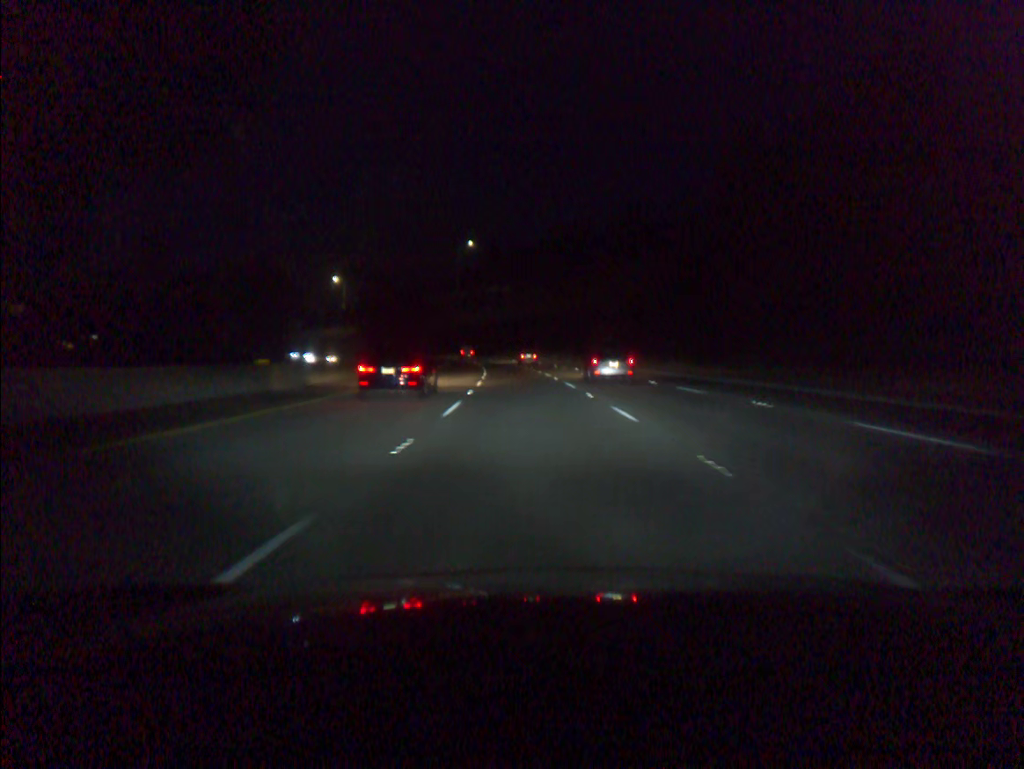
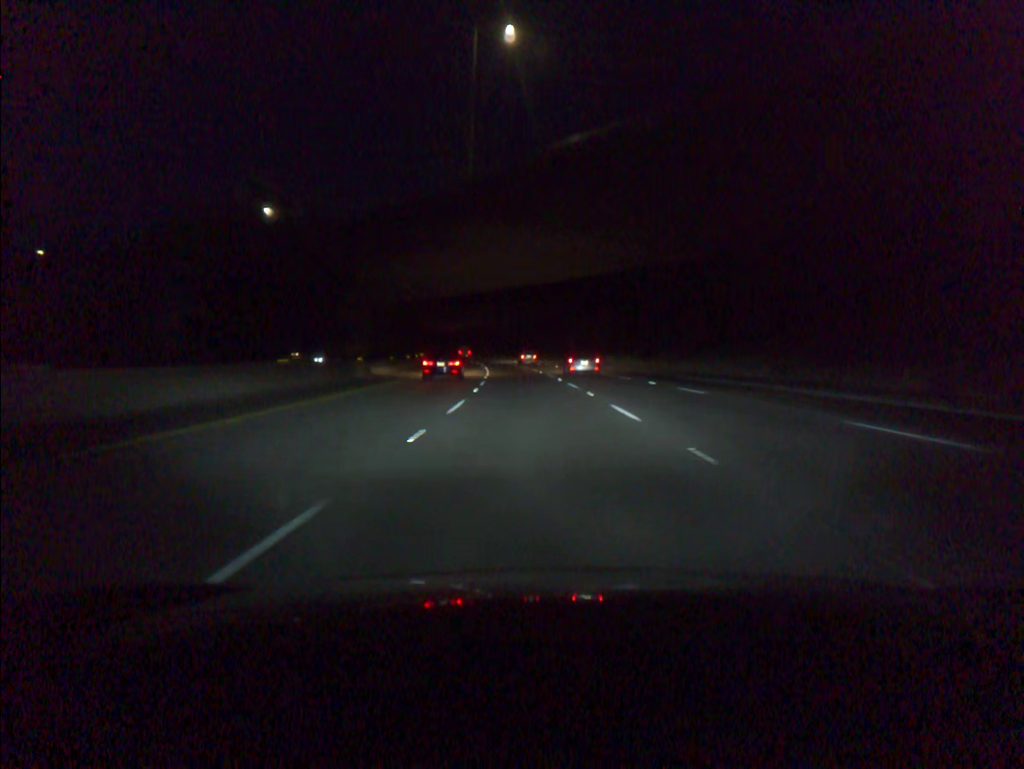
(-4.9, +86.3) m; -6°
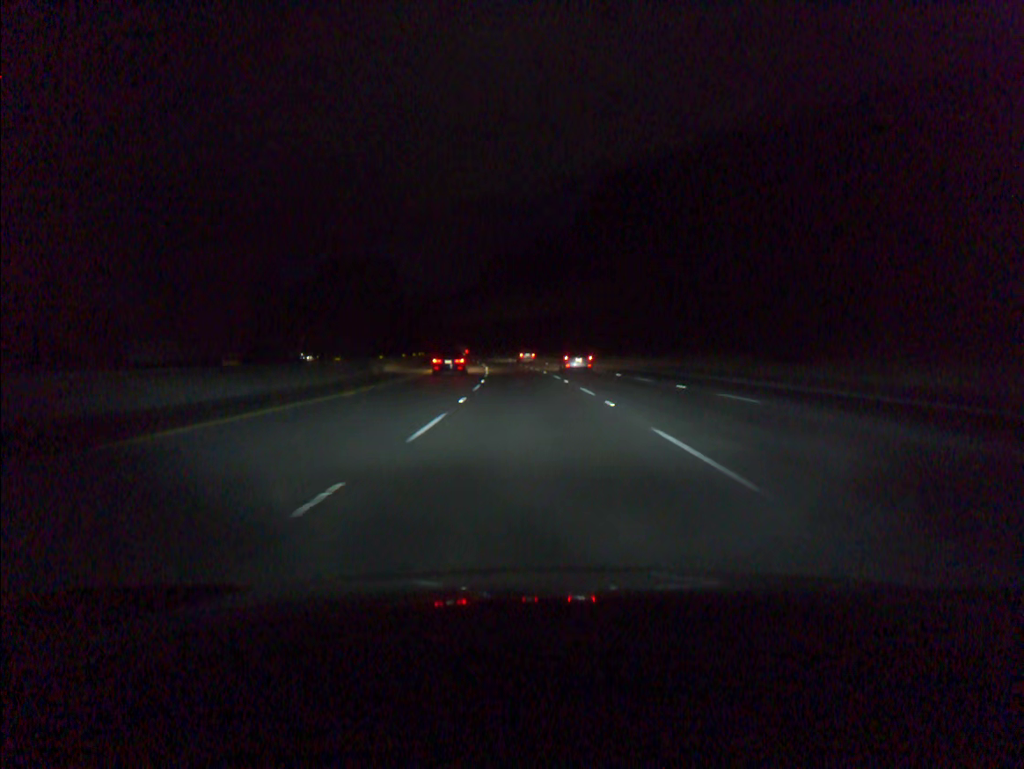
(-0.7, +34.6) m; -2°
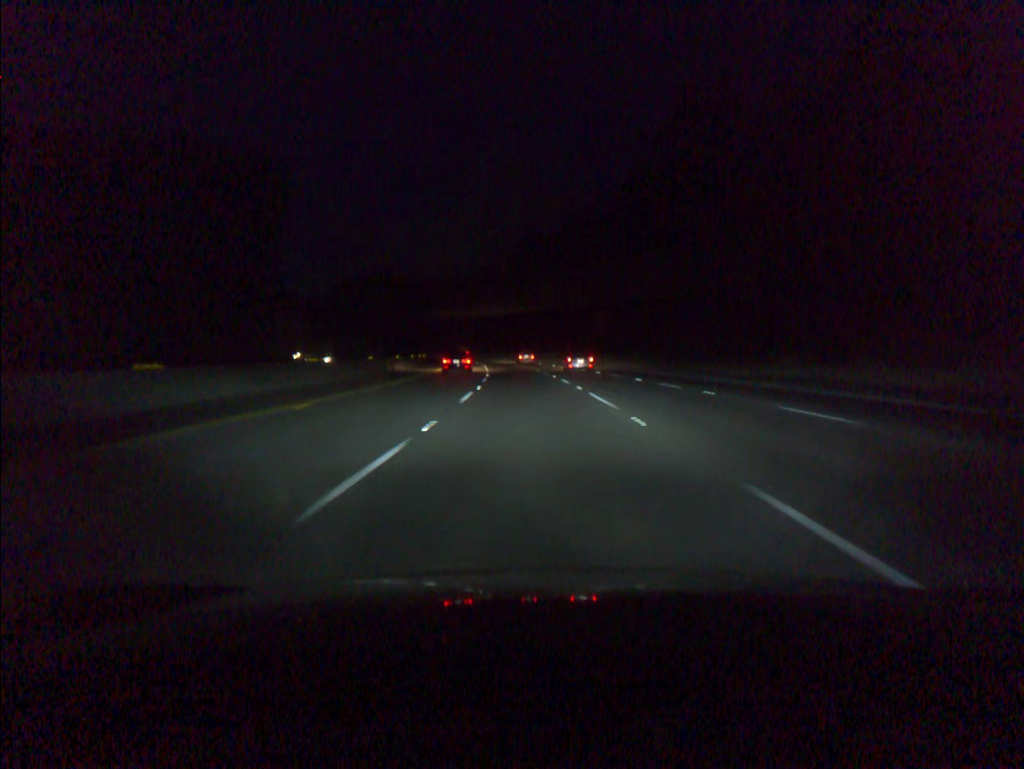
(-0.7, +34.5) m; -2°
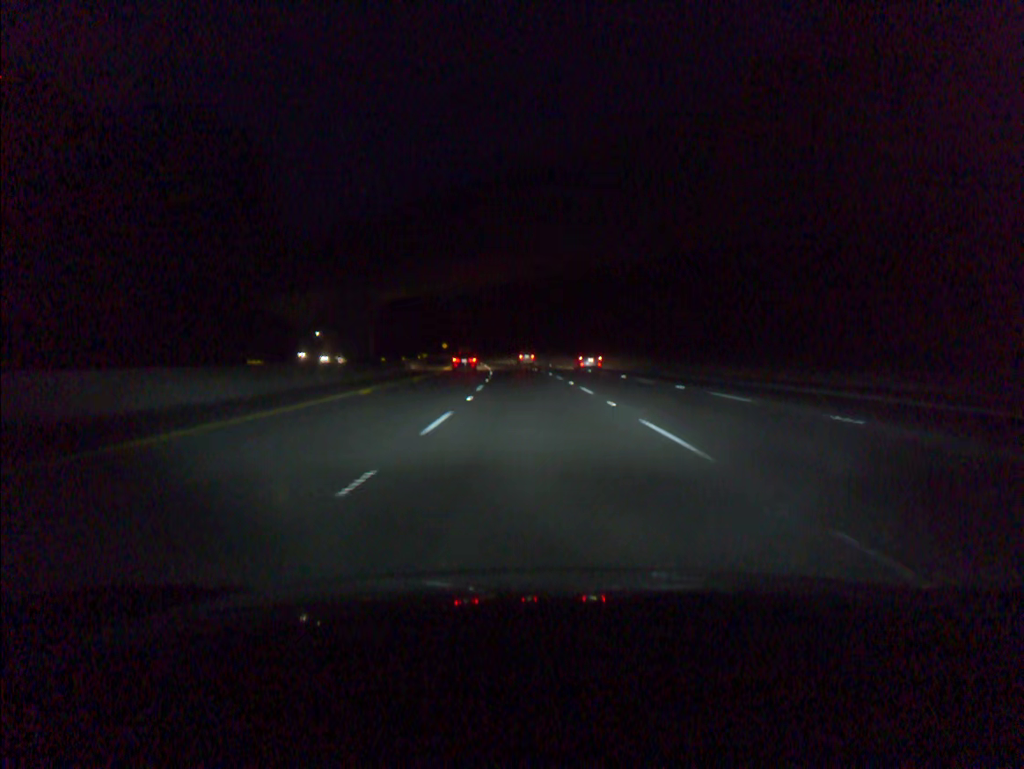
(-1.7, +51.8) m; -4°
